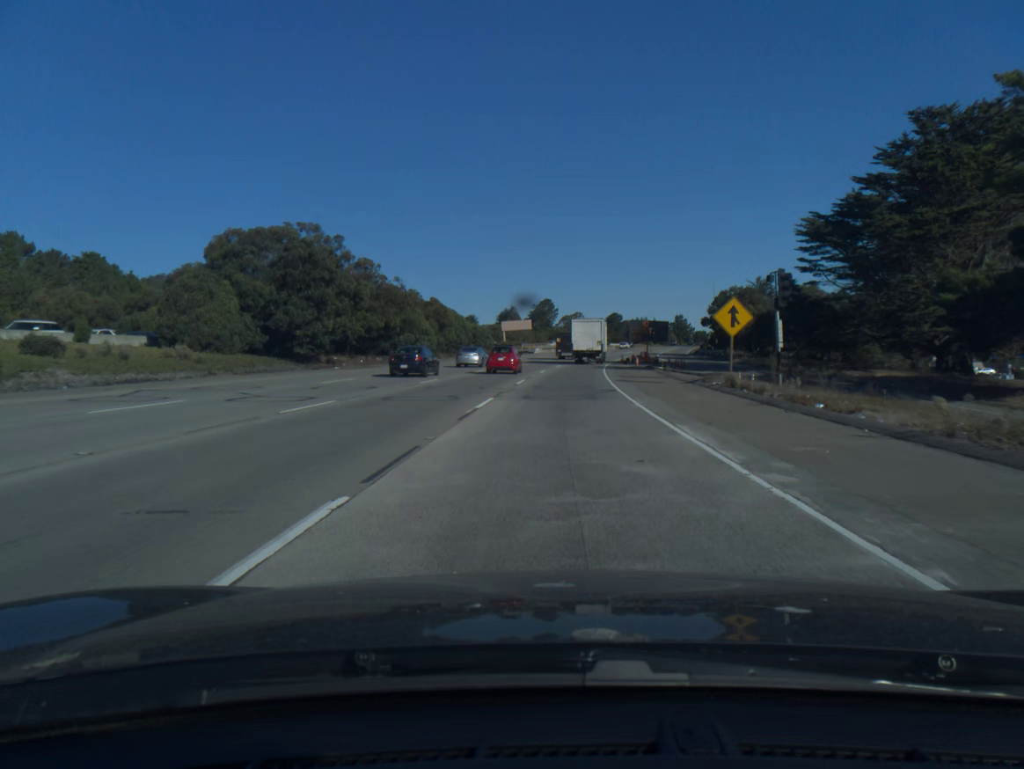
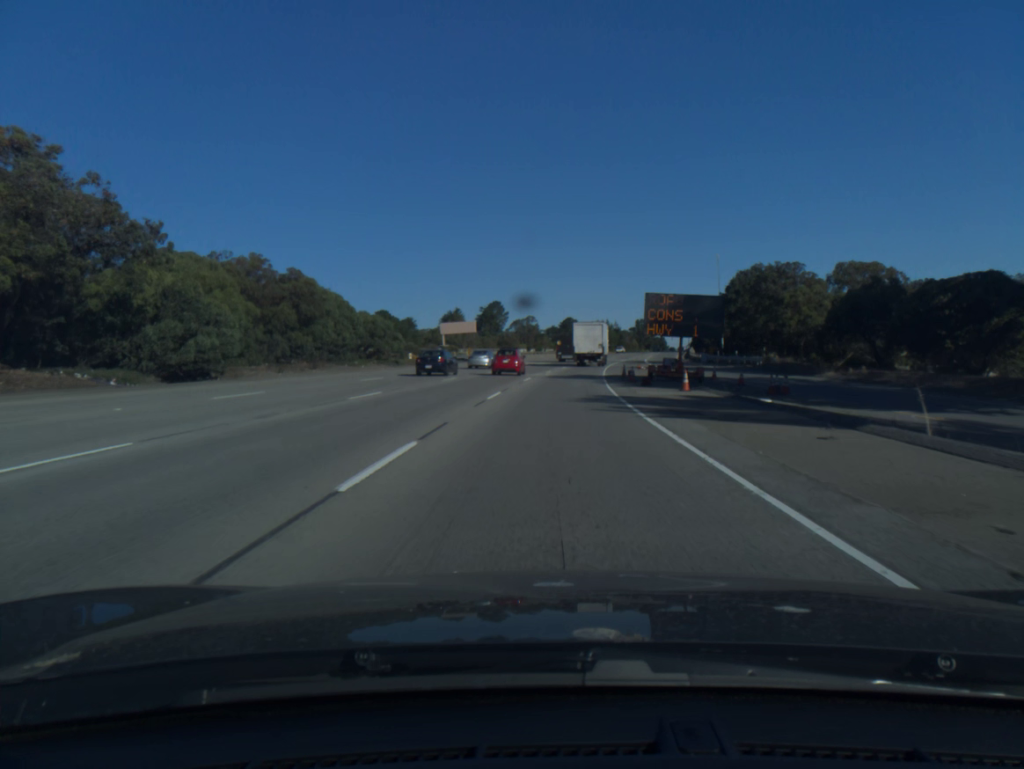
(+1.2, +37.7) m; +4°
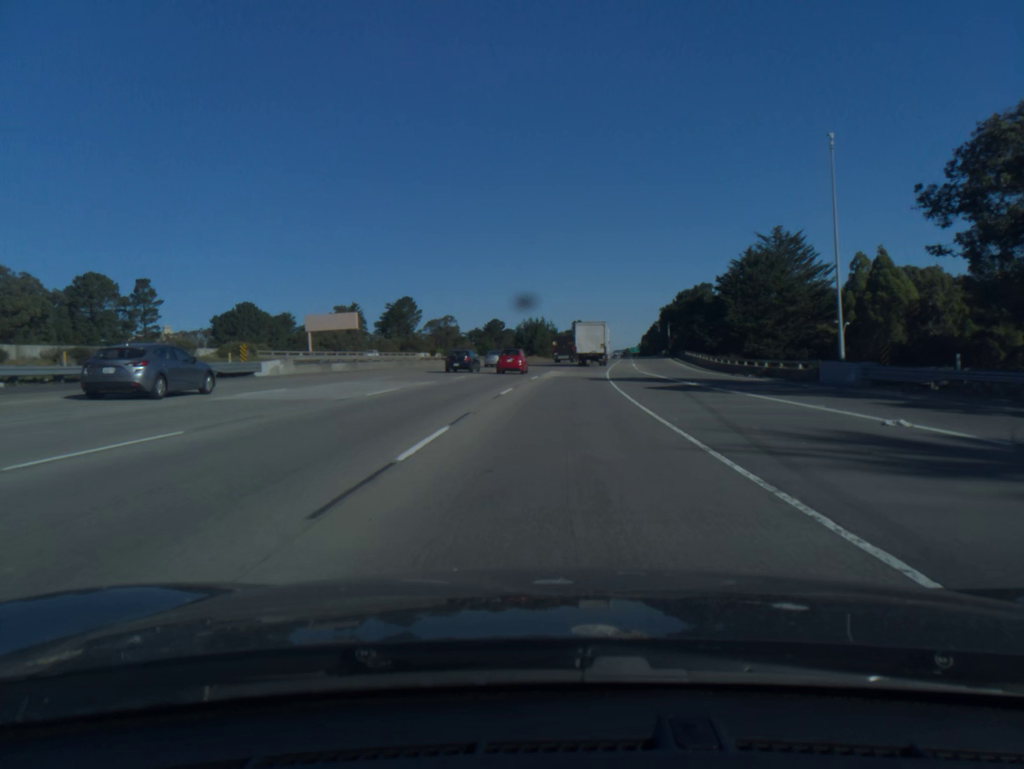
(+2.5, +56.2) m; +5°
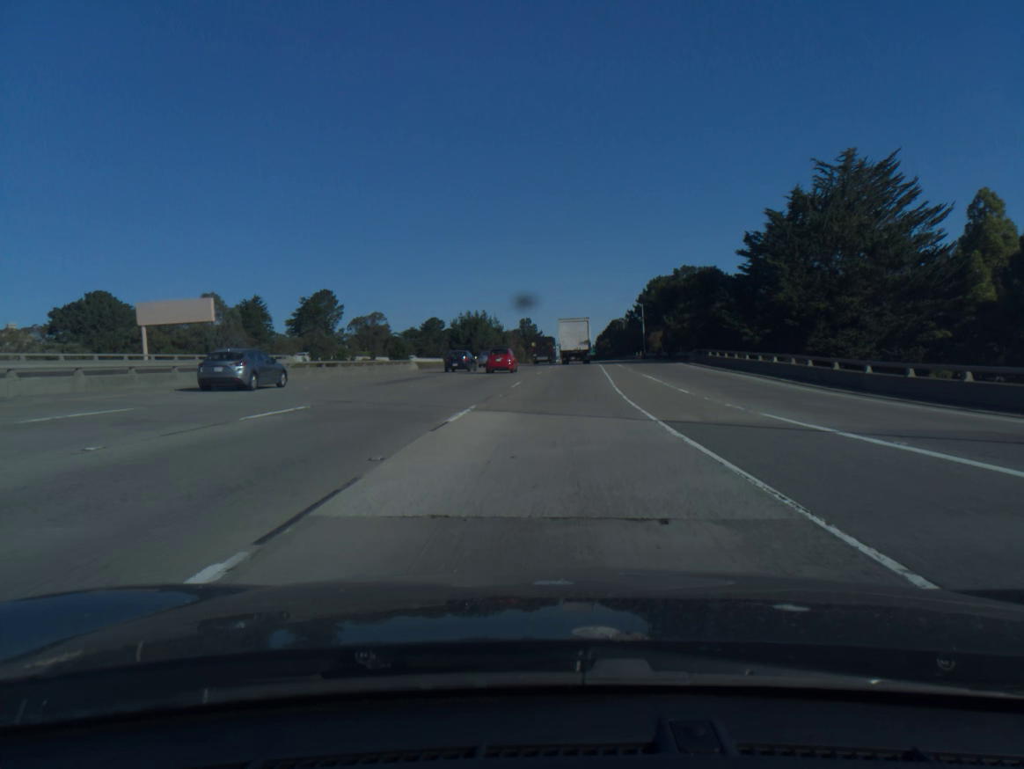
(+1.3, +37.2) m; +4°
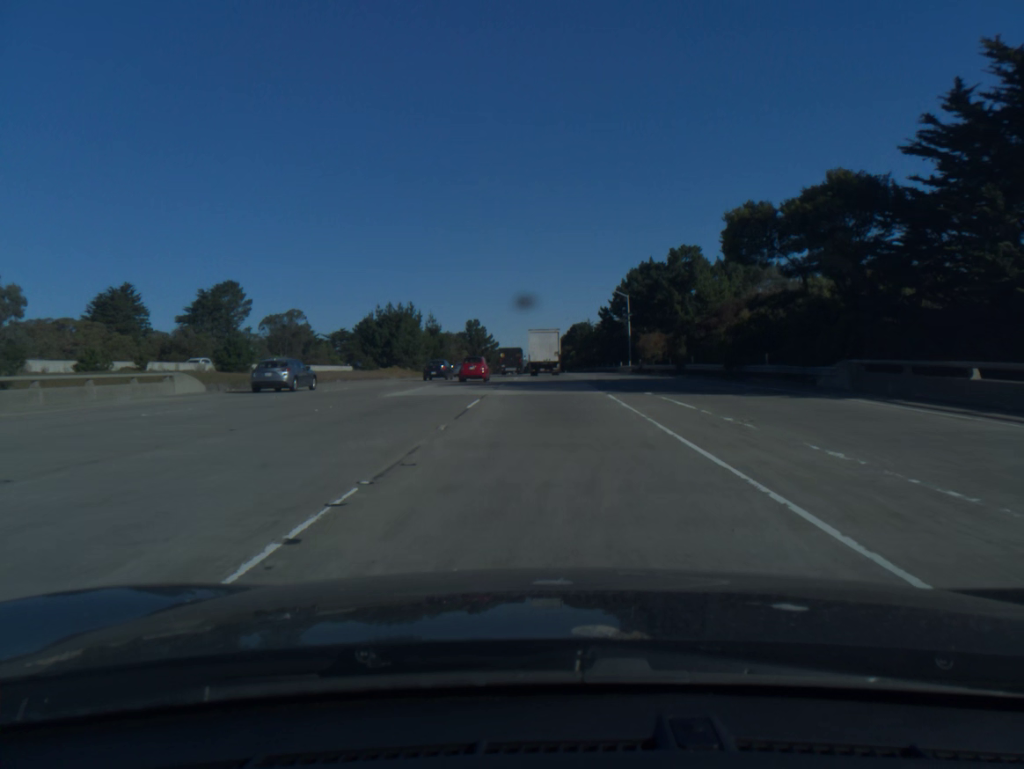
(+1.2, +38.9) m; +3°
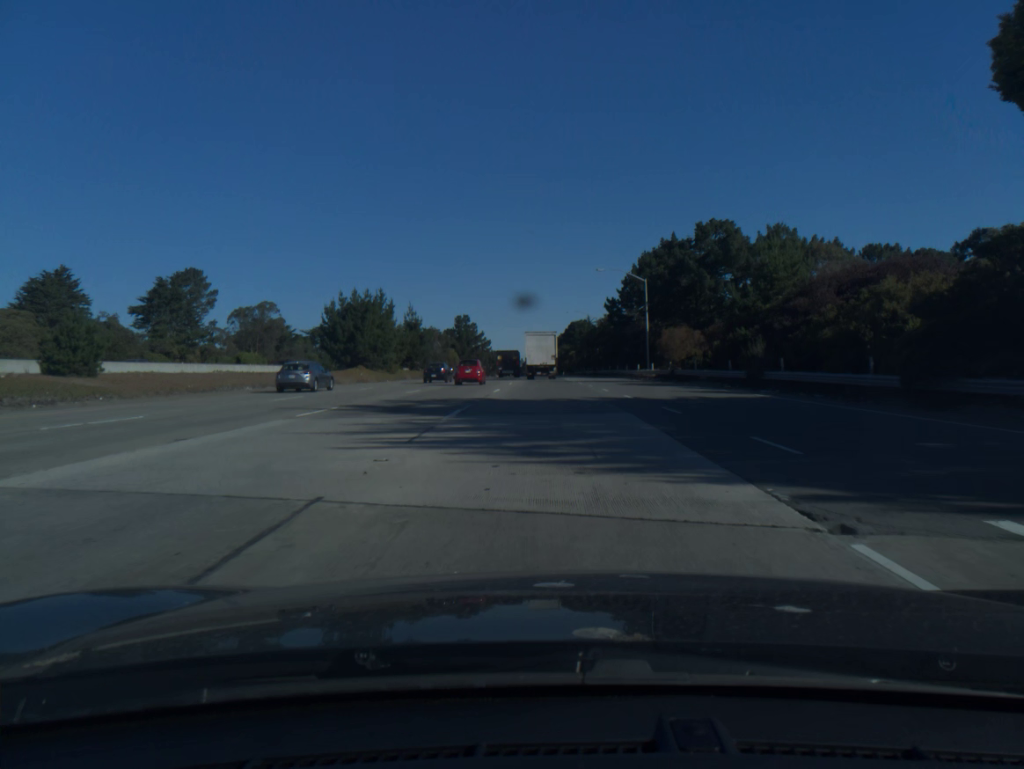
(+0.1, +18.7) m; 0°
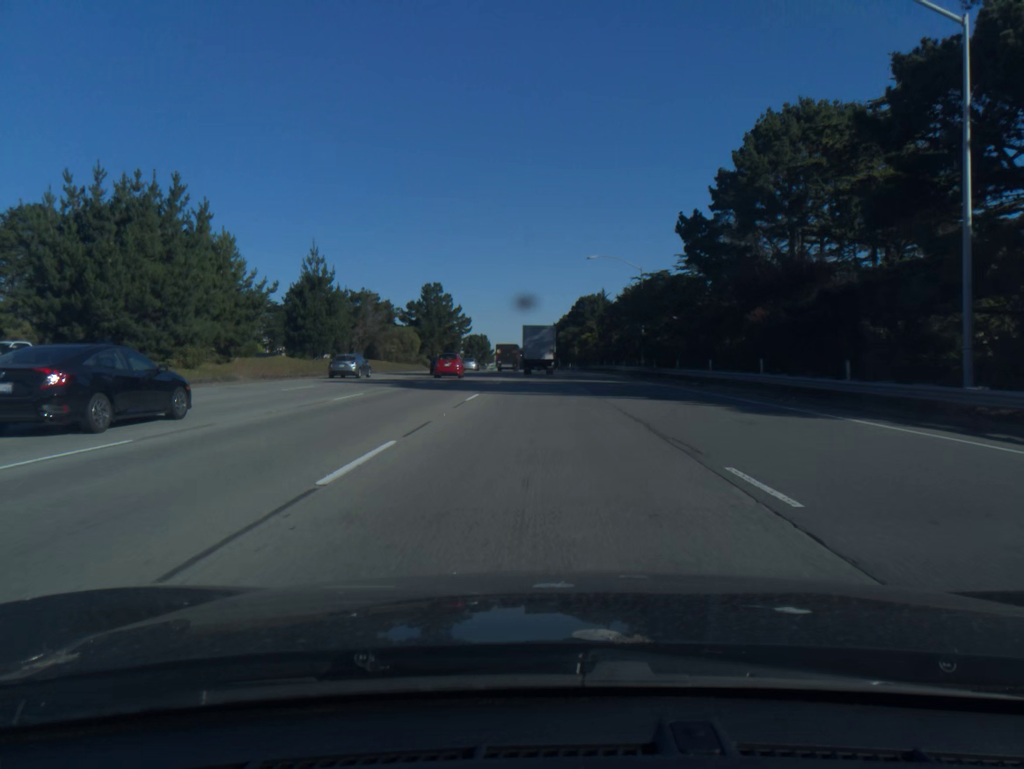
(+0.1, +54.5) m; 0°
